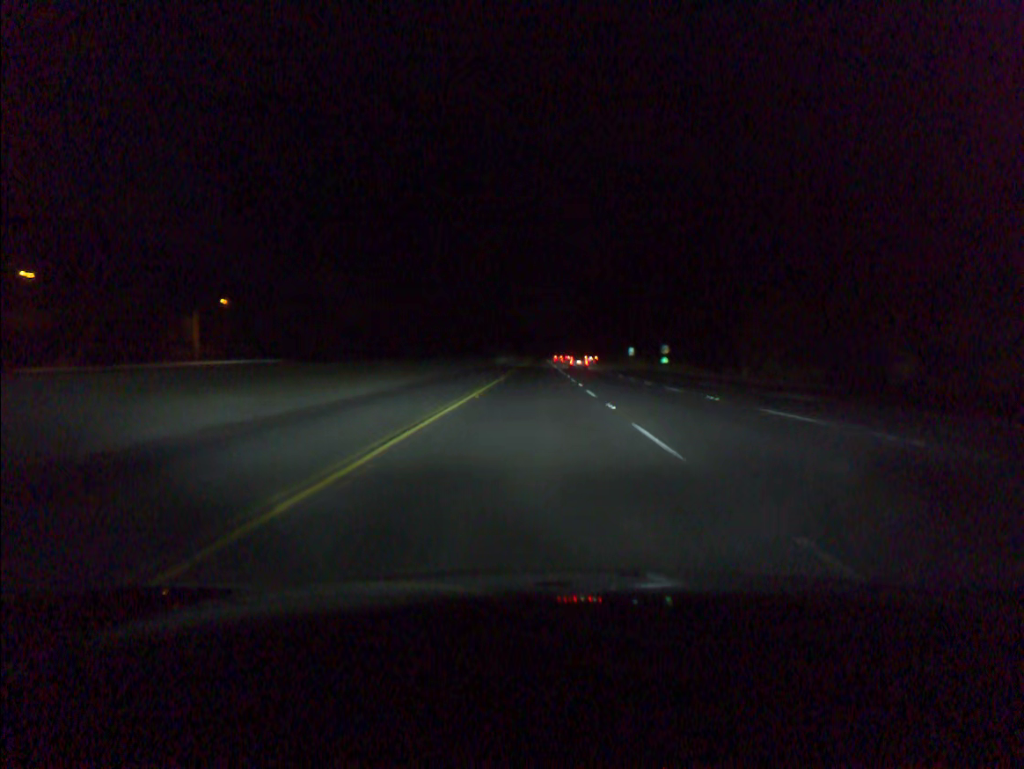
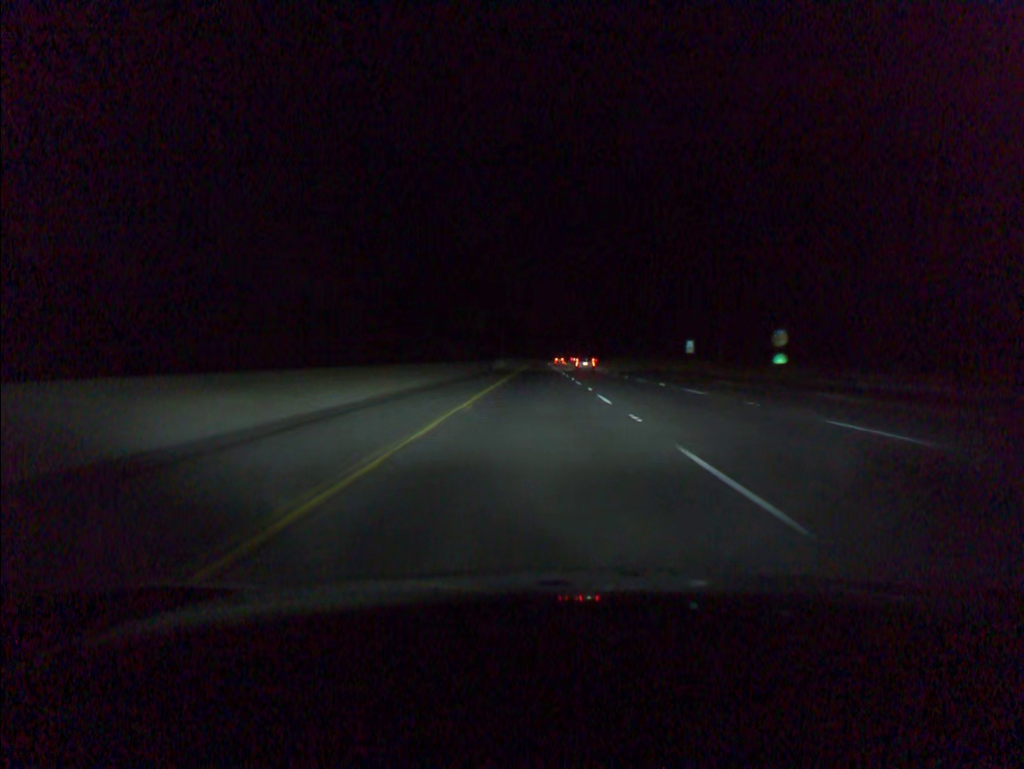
(-0.1, +62.2) m; 0°
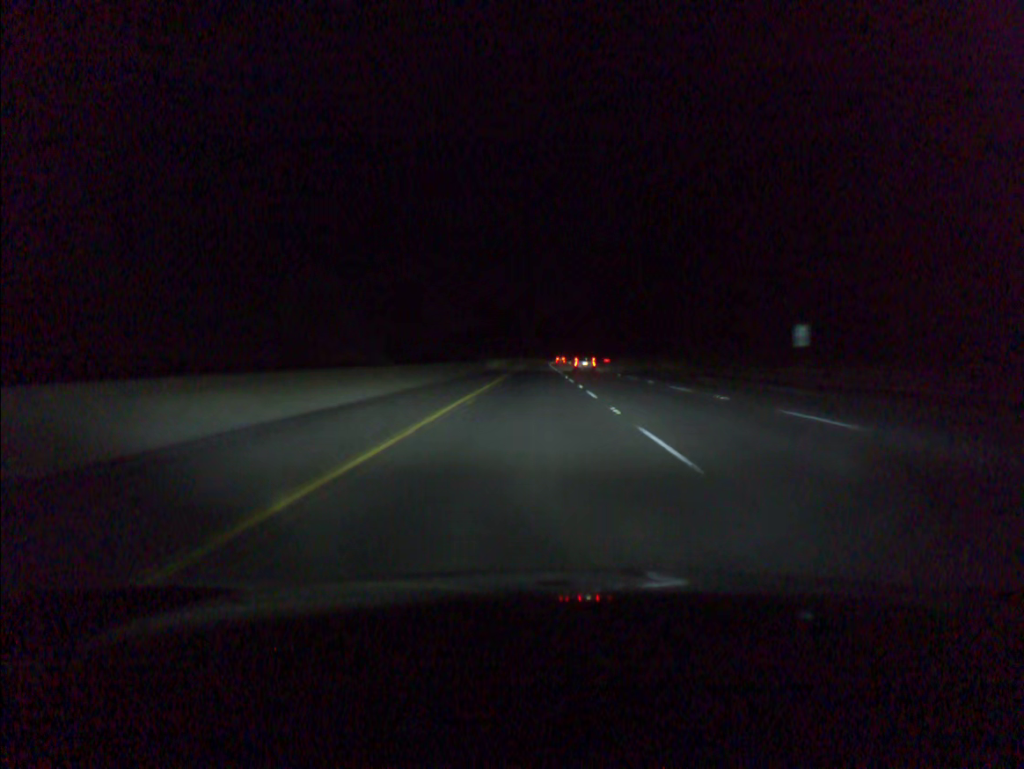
(+0.1, +41.6) m; 0°
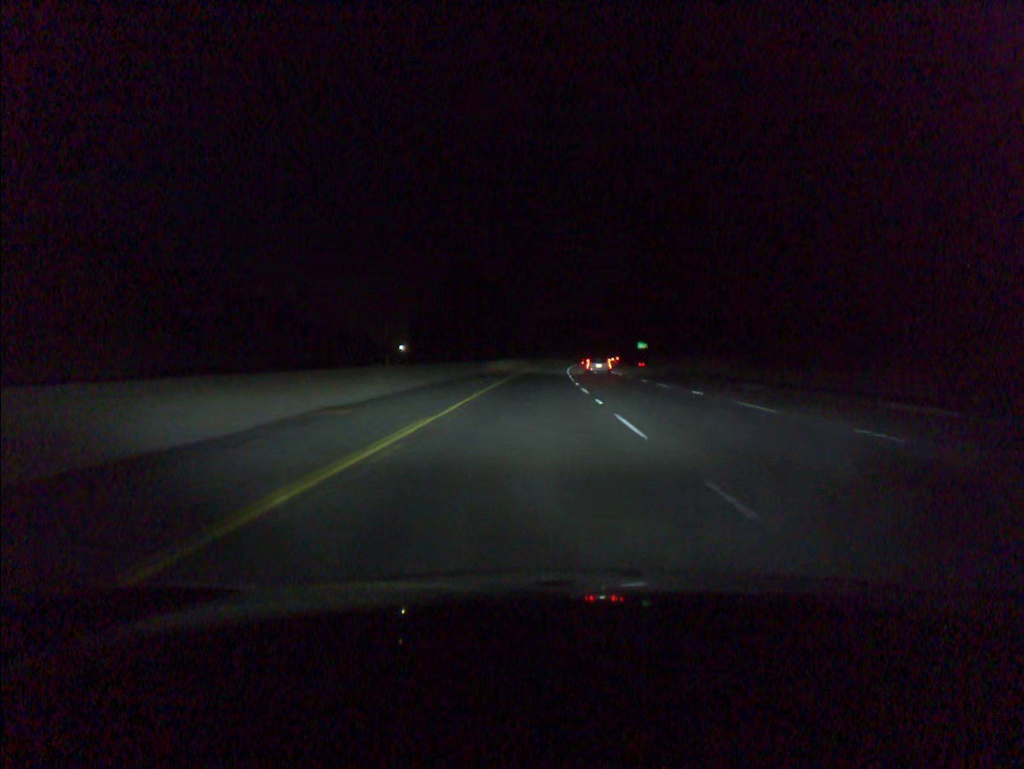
(-0.3, +83.3) m; 0°
